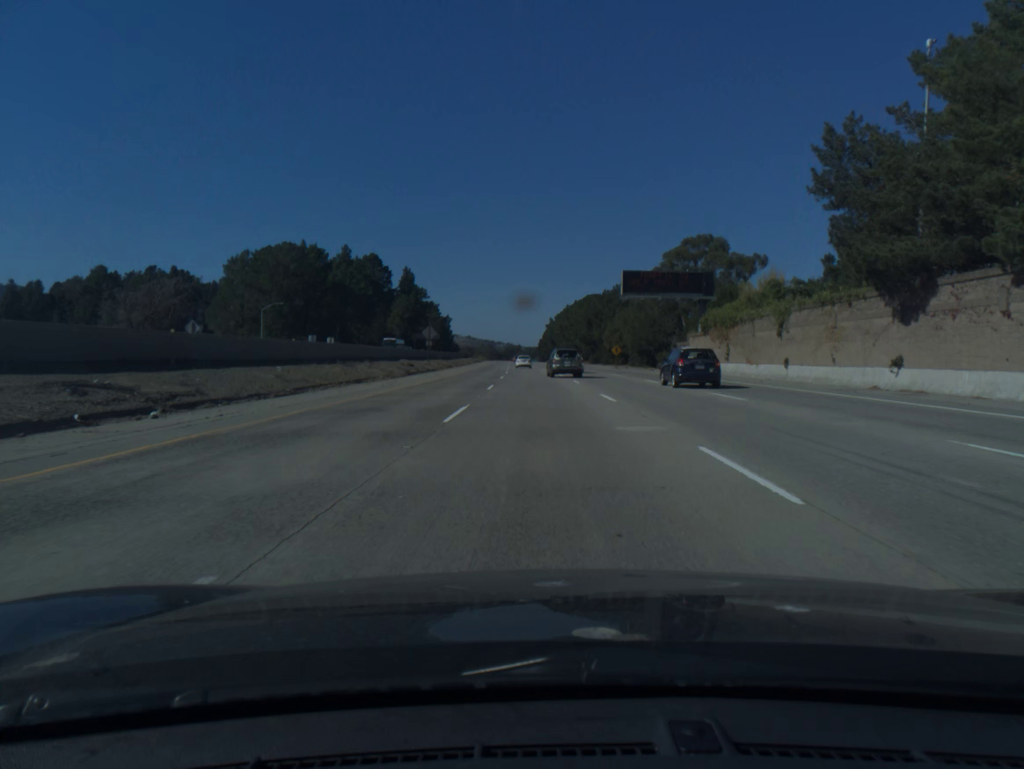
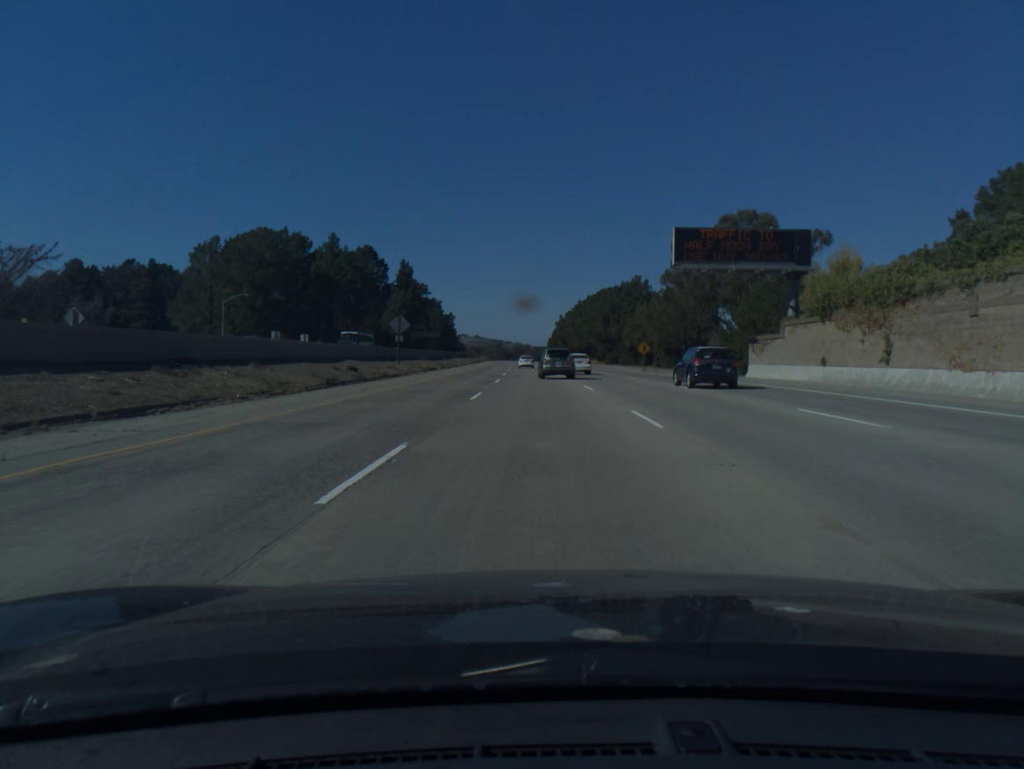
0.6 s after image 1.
(-0.1, +22.6) m; -1°
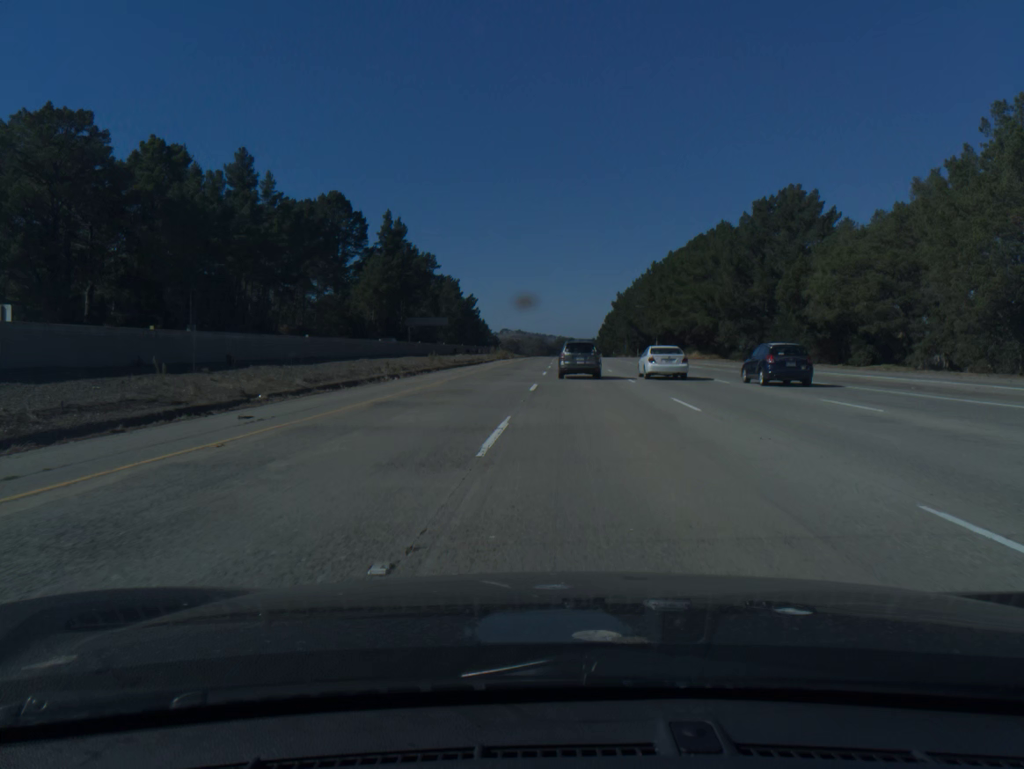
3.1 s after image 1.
(-2.4, +84.7) m; -3°
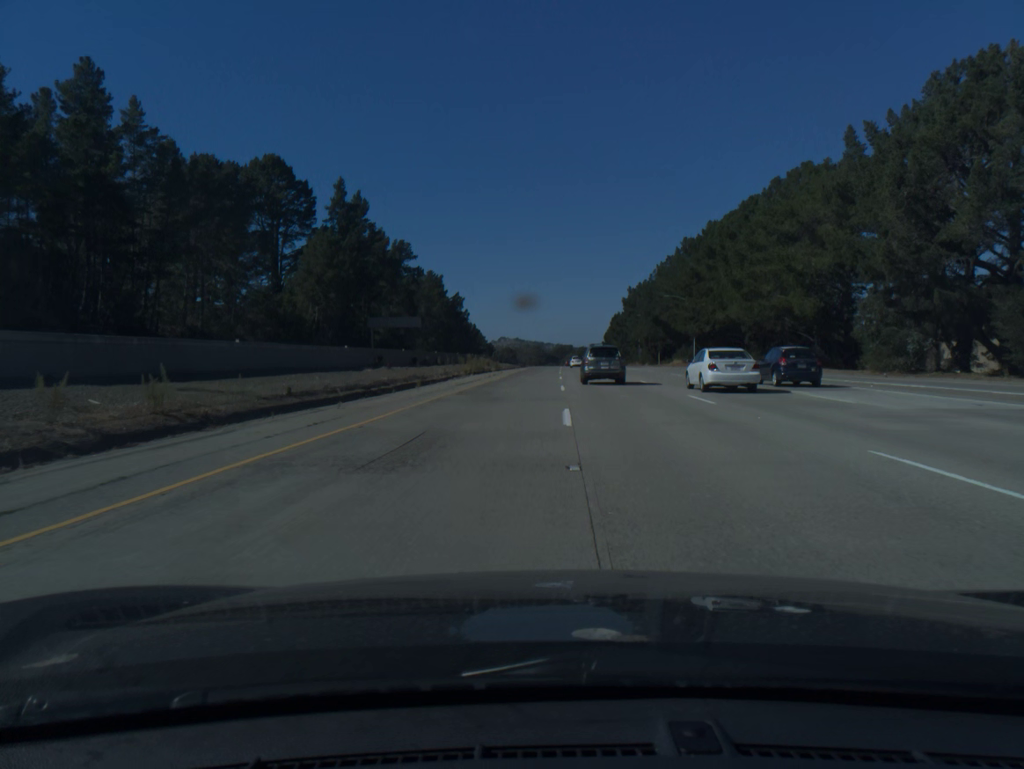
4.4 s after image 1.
(0.0, +40.0) m; 0°
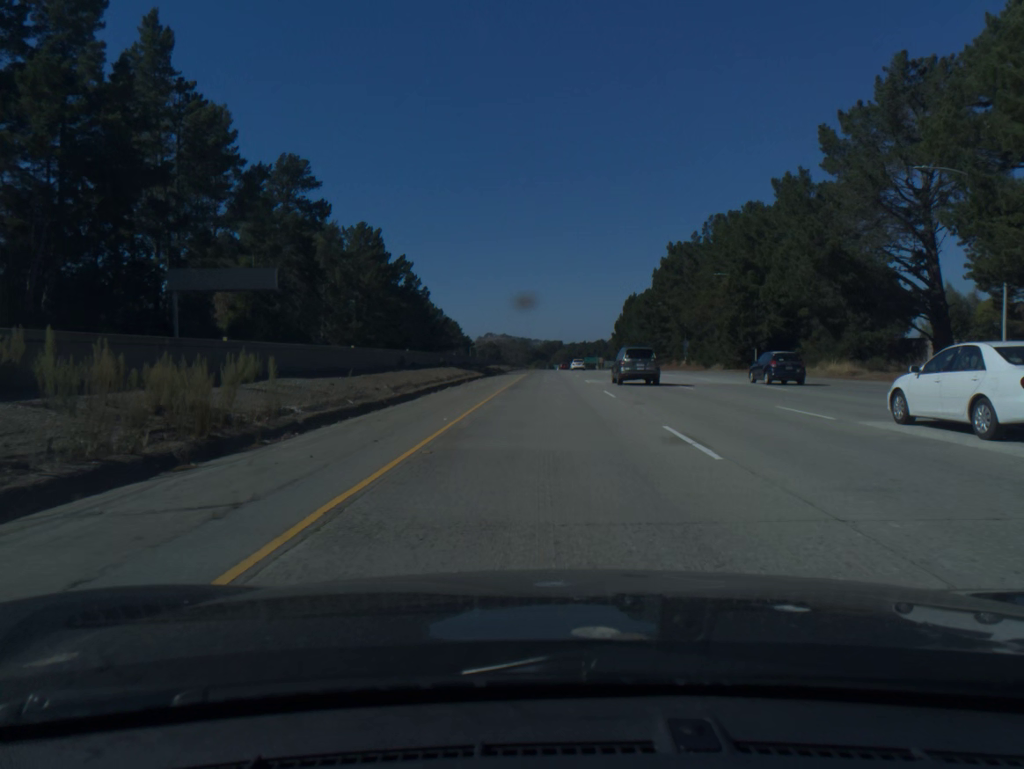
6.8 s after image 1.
(-0.2, +77.3) m; +1°
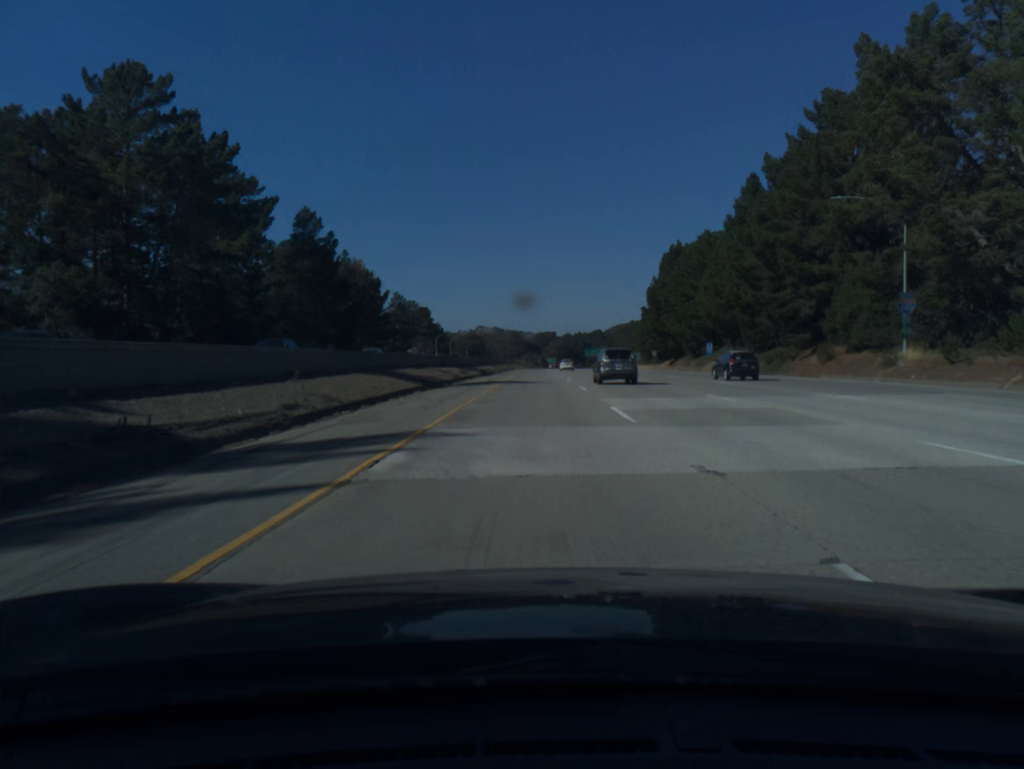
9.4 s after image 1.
(+1.2, +82.0) m; +1°
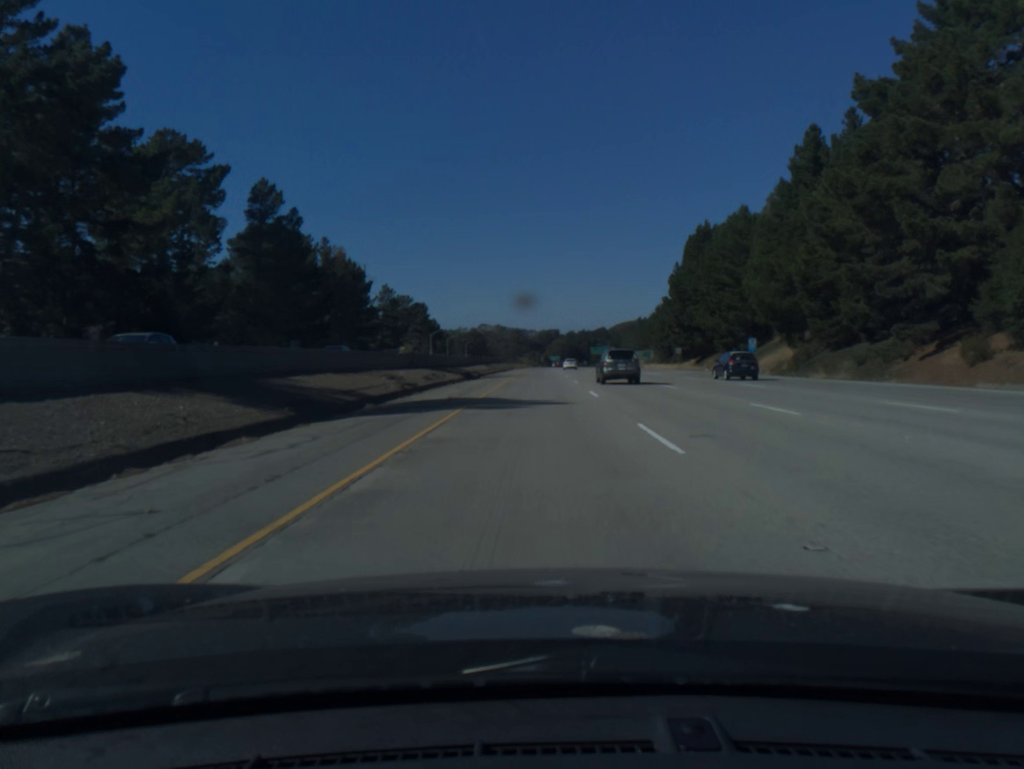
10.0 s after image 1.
(0.0, +19.7) m; 0°
